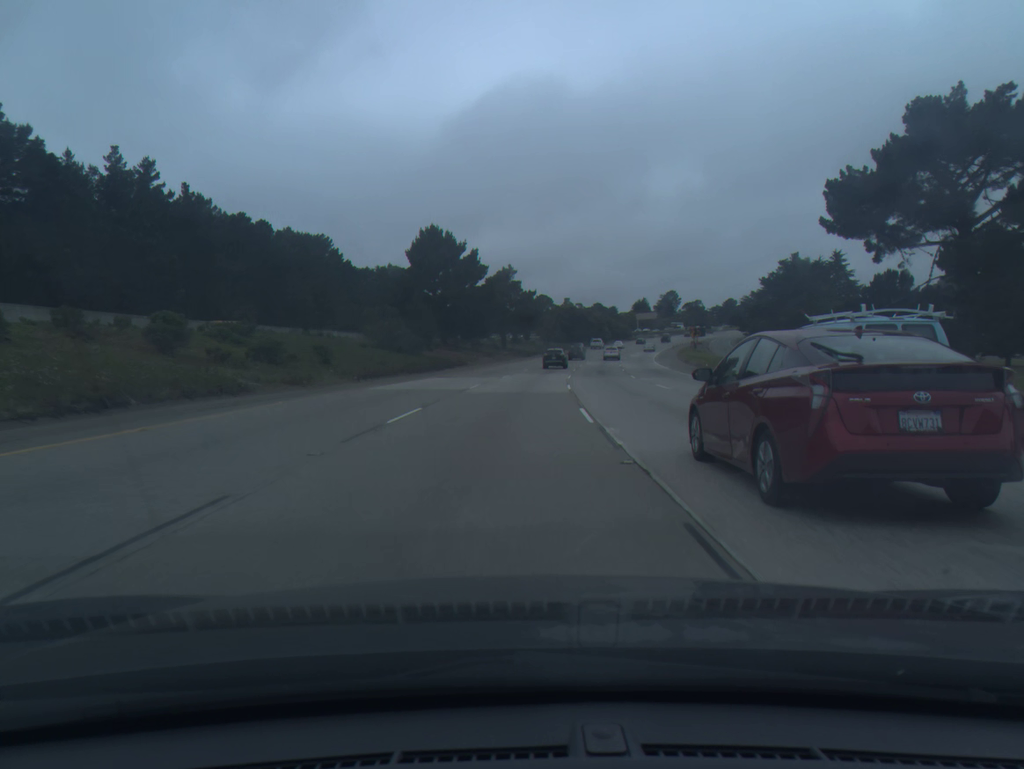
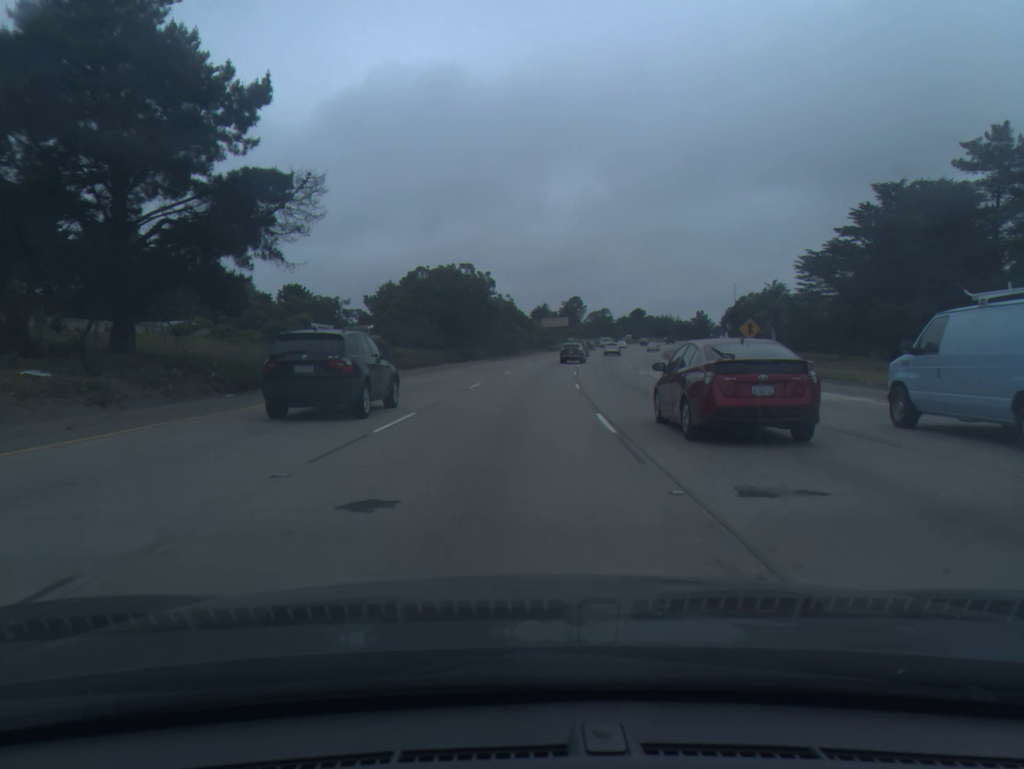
(+6.2, +89.1) m; +8°
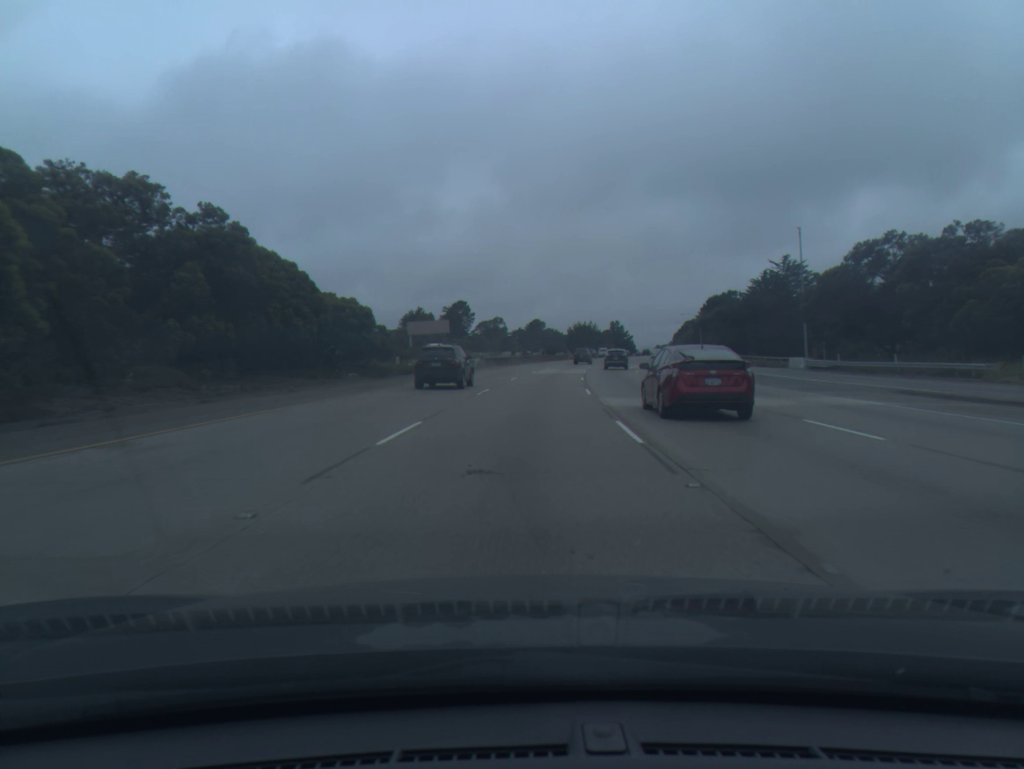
(+6.4, +88.2) m; +8°
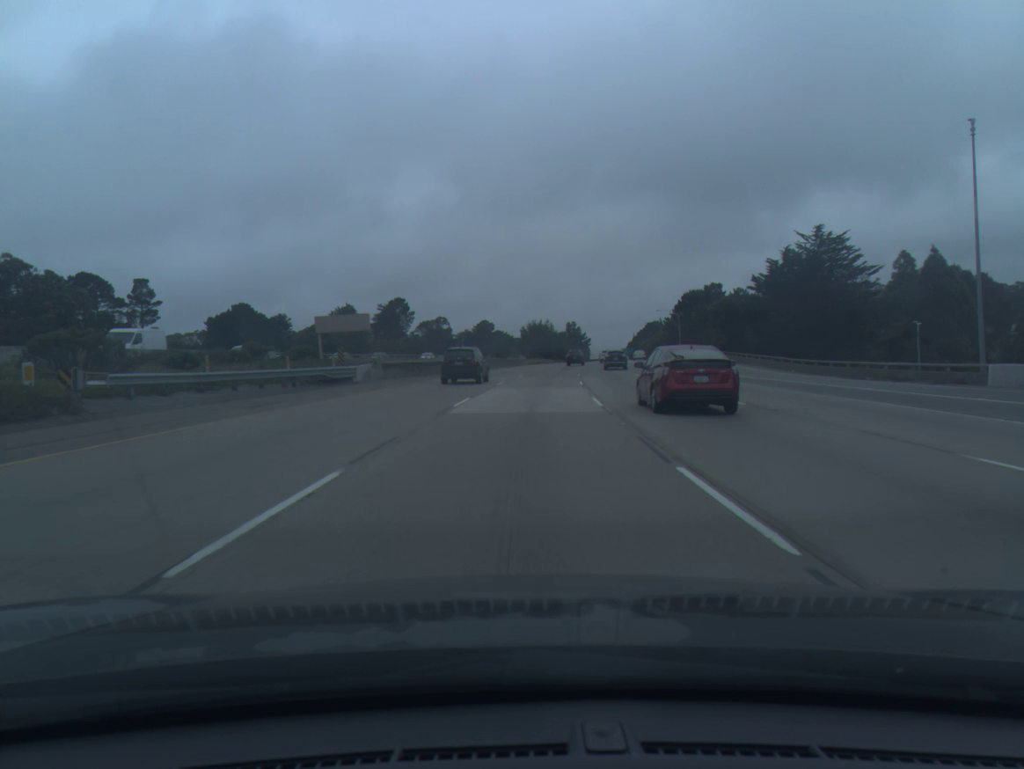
(+1.1, +35.3) m; +4°
